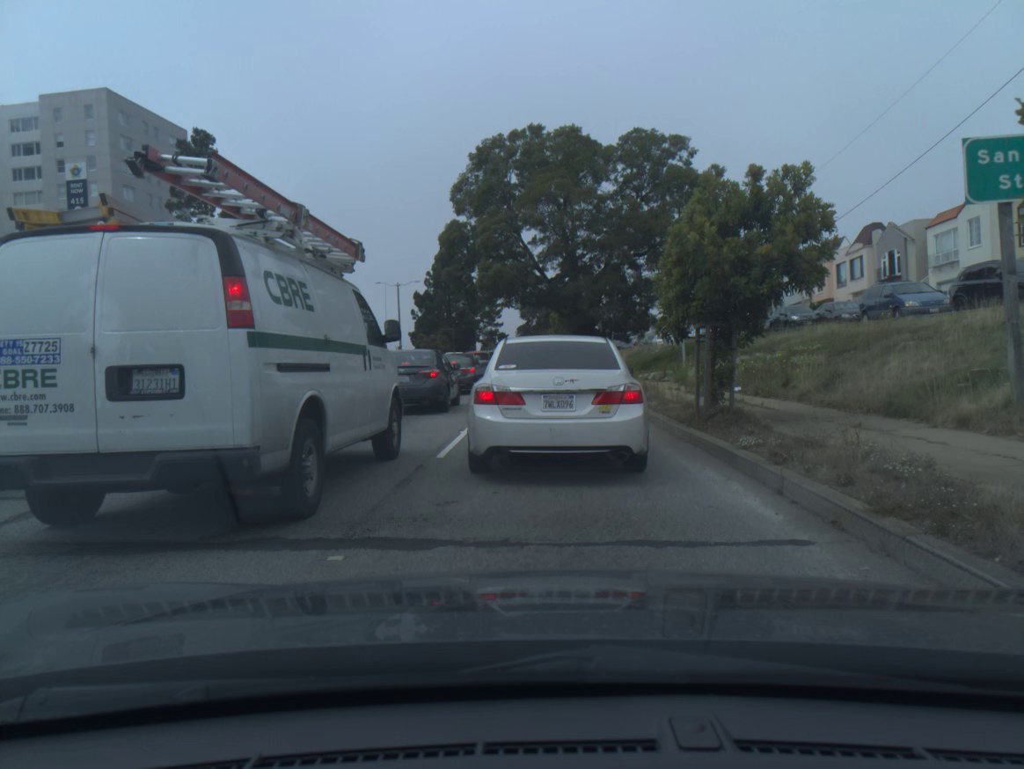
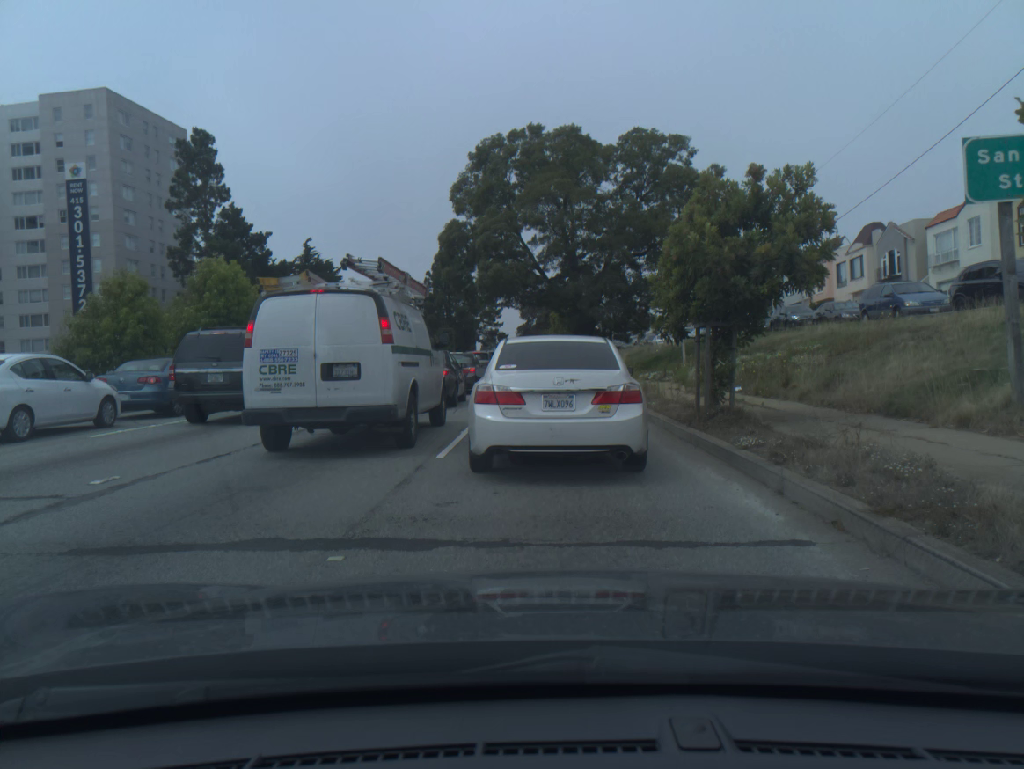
(0.0, -0.1) m; 0°
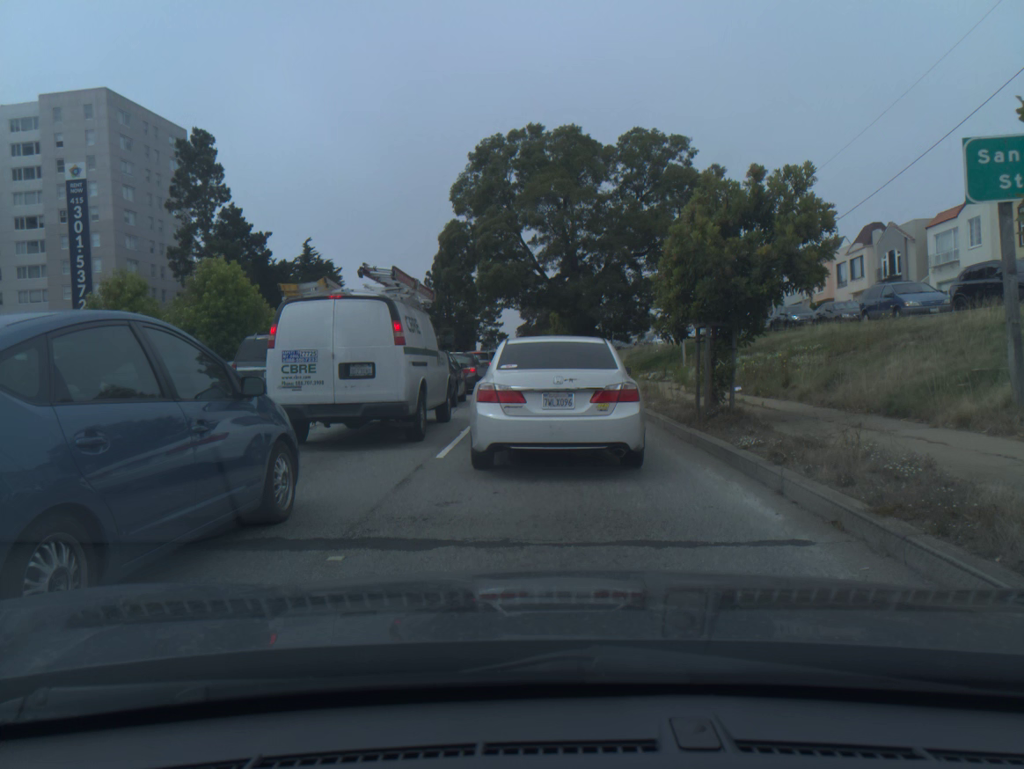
(0.0, 0.0) m; 0°
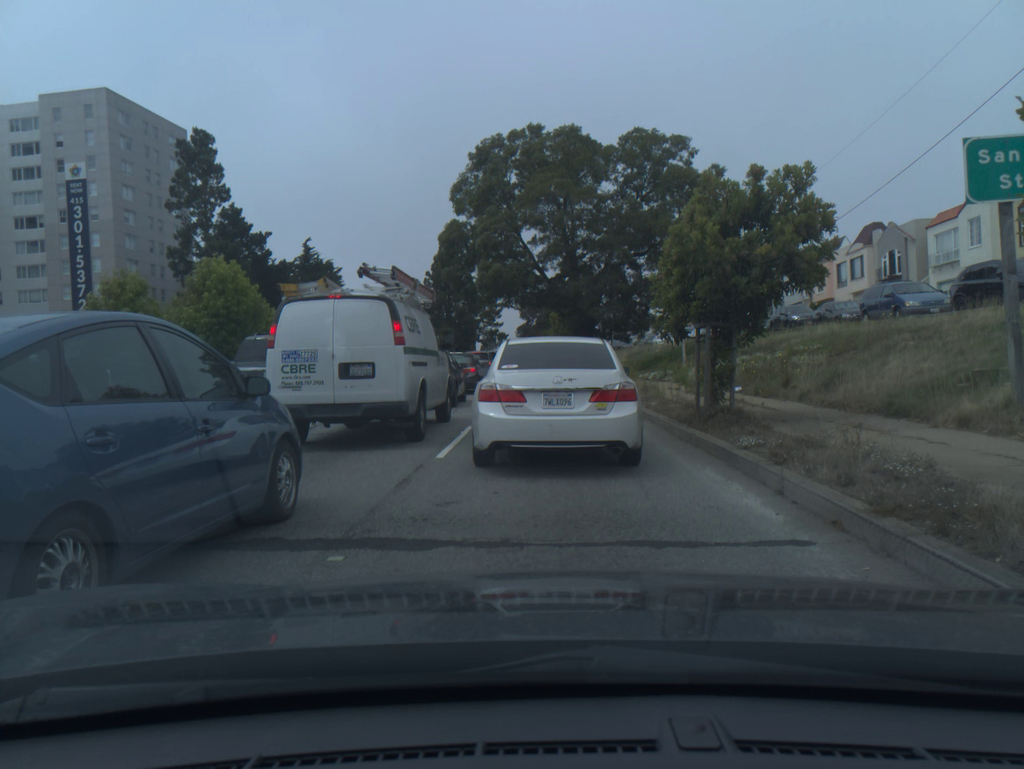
(0.0, 0.0) m; 0°
